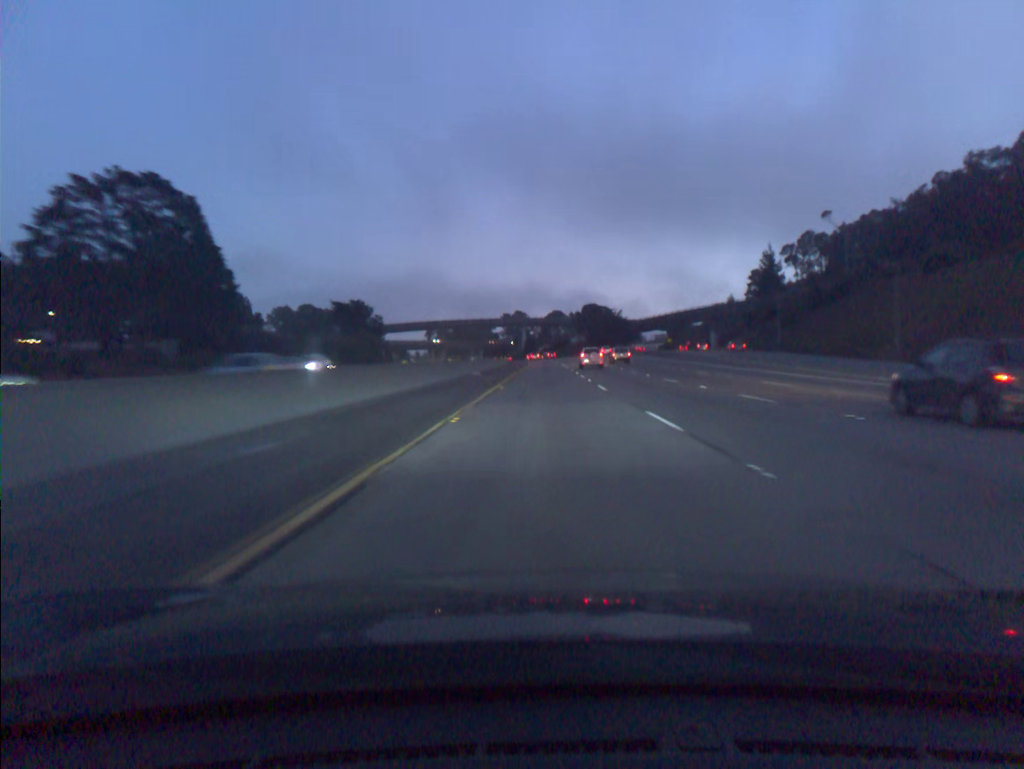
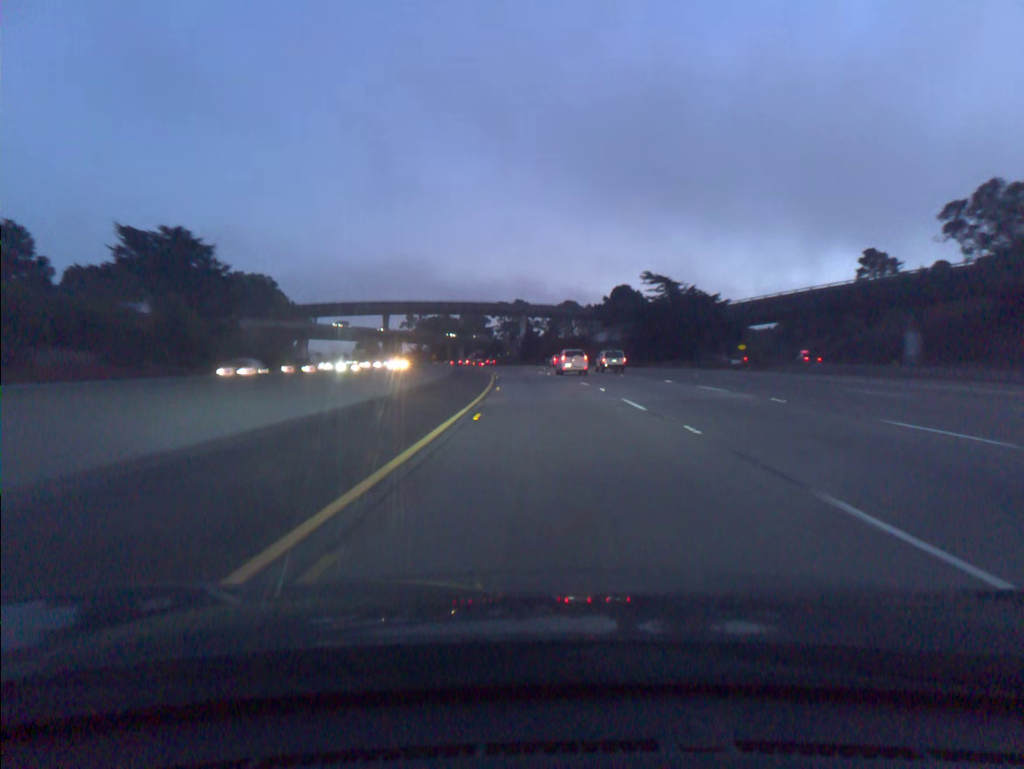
(-0.1, +97.6) m; 0°
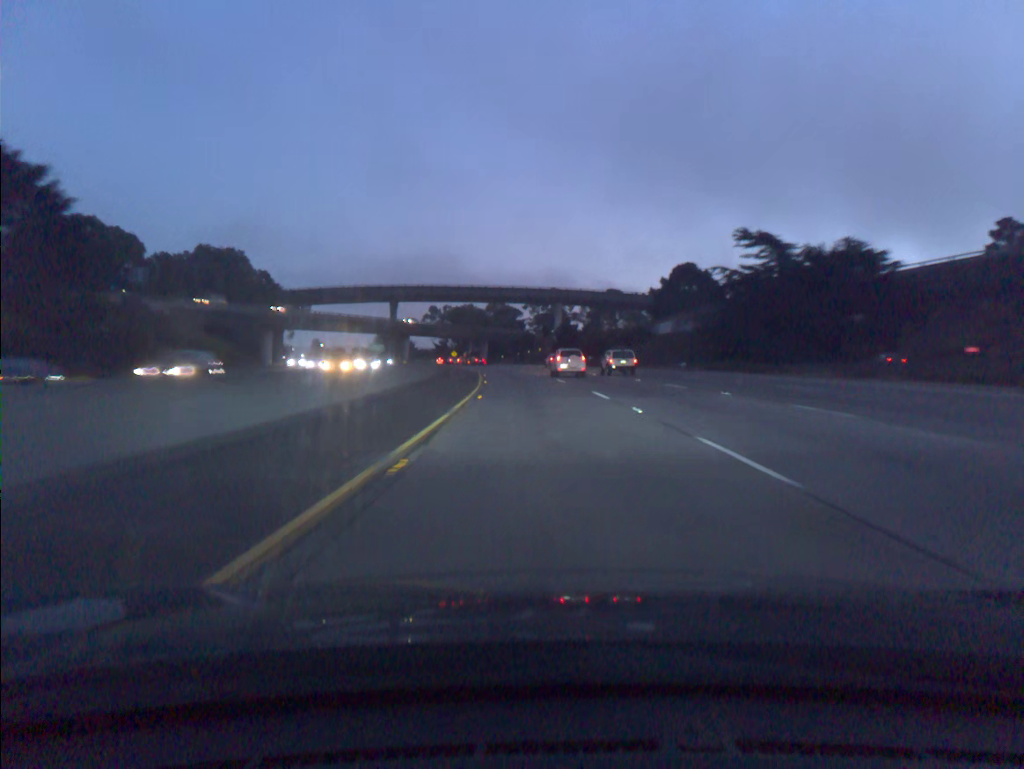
(-0.7, +39.0) m; -3°
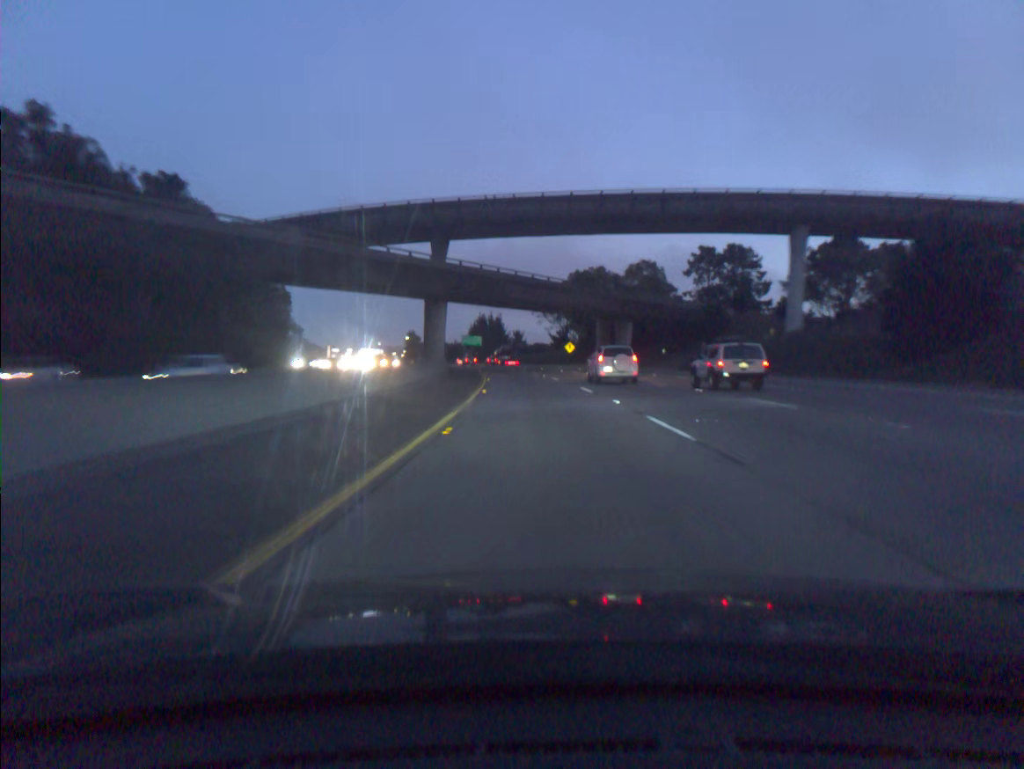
(-8.0, +97.4) m; -9°
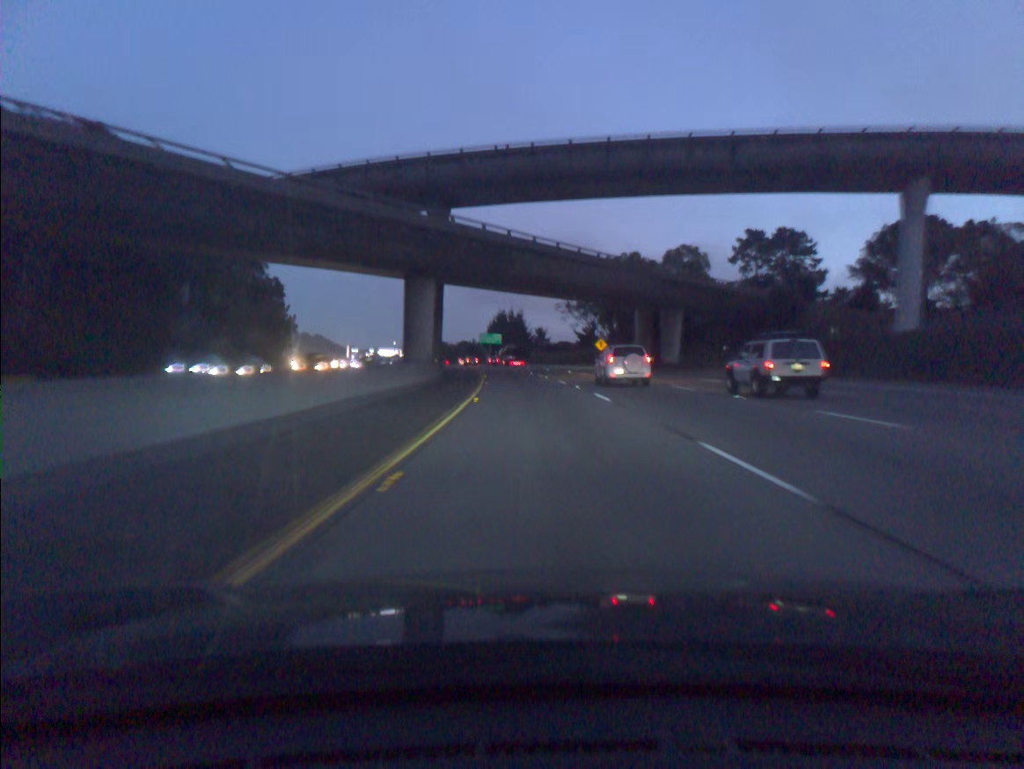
(-0.3, +19.7) m; -2°
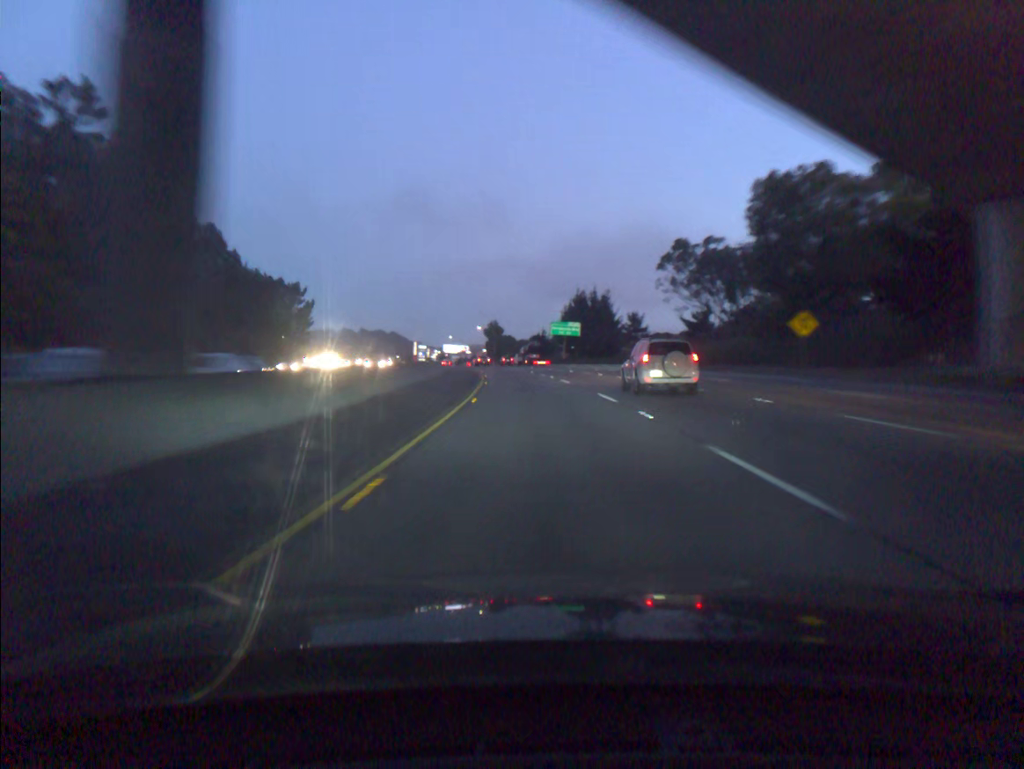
(-2.8, +59.1) m; -6°
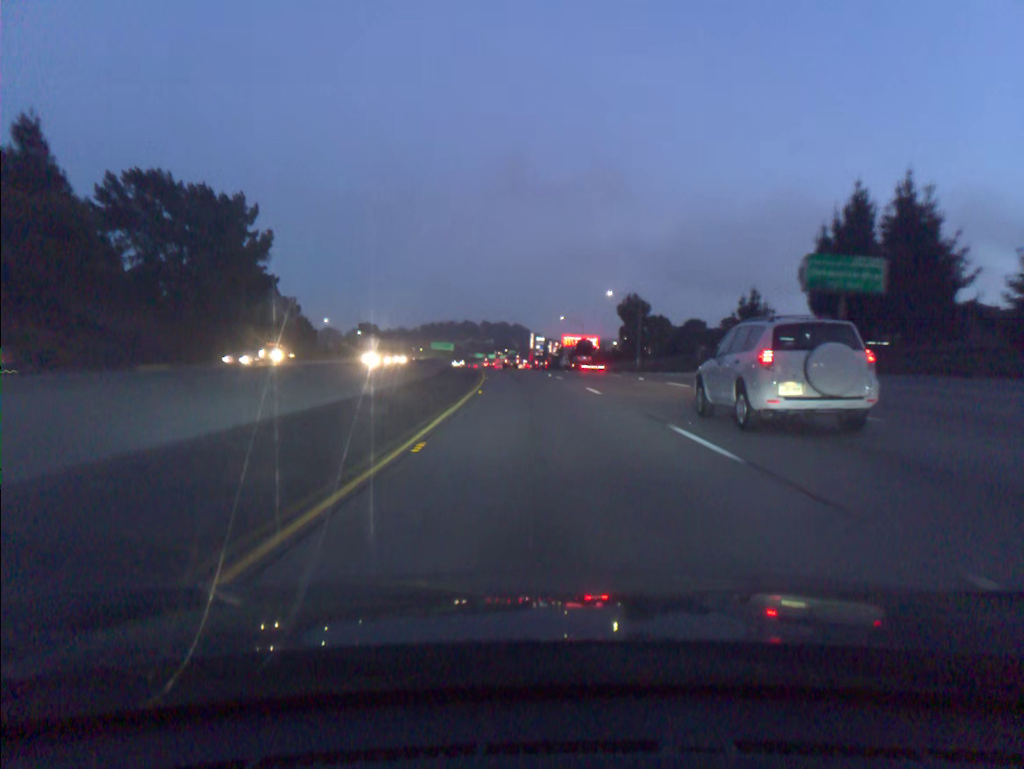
(-7.9, +98.2) m; -9°
